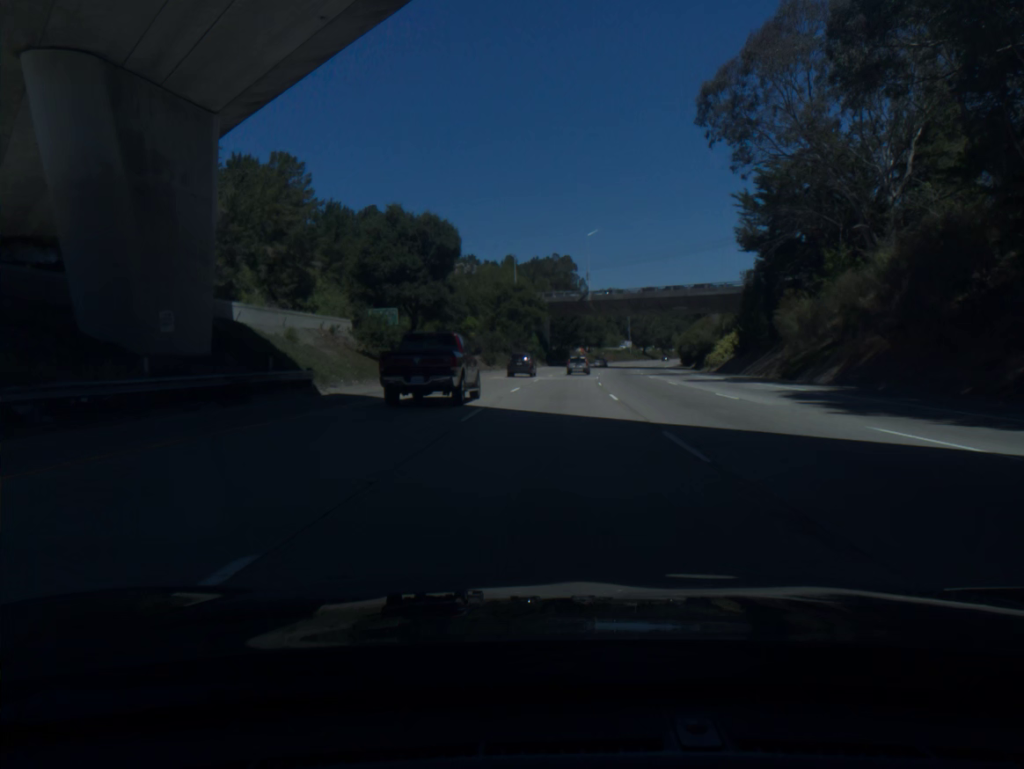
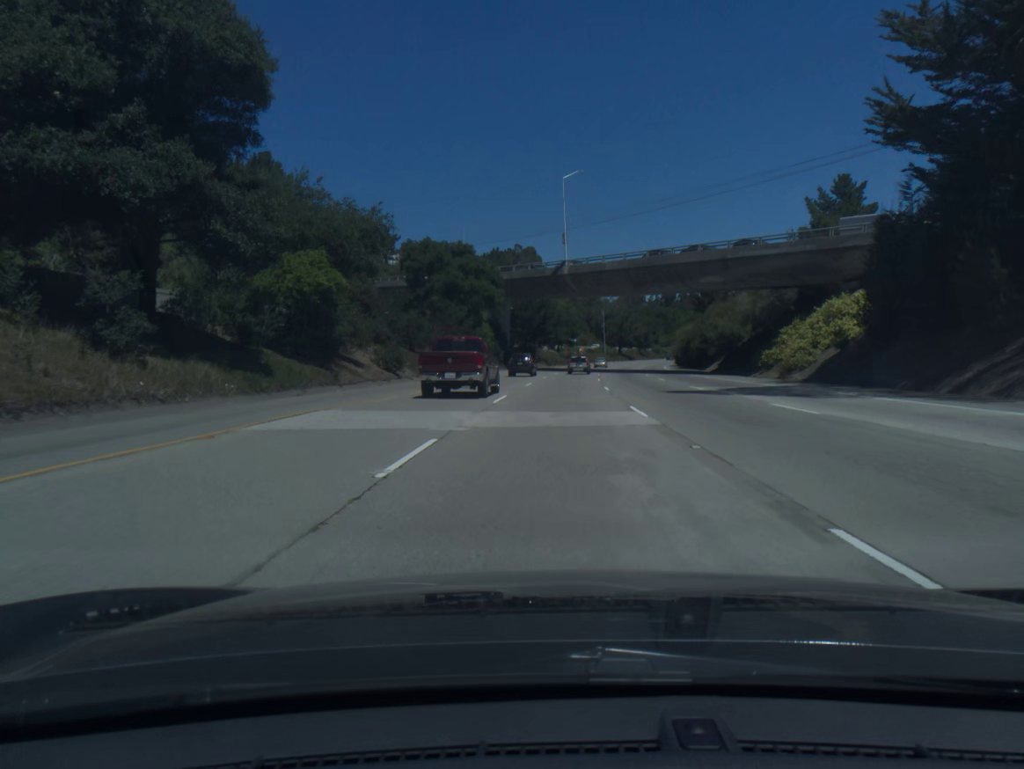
(+0.8, +36.8) m; +3°
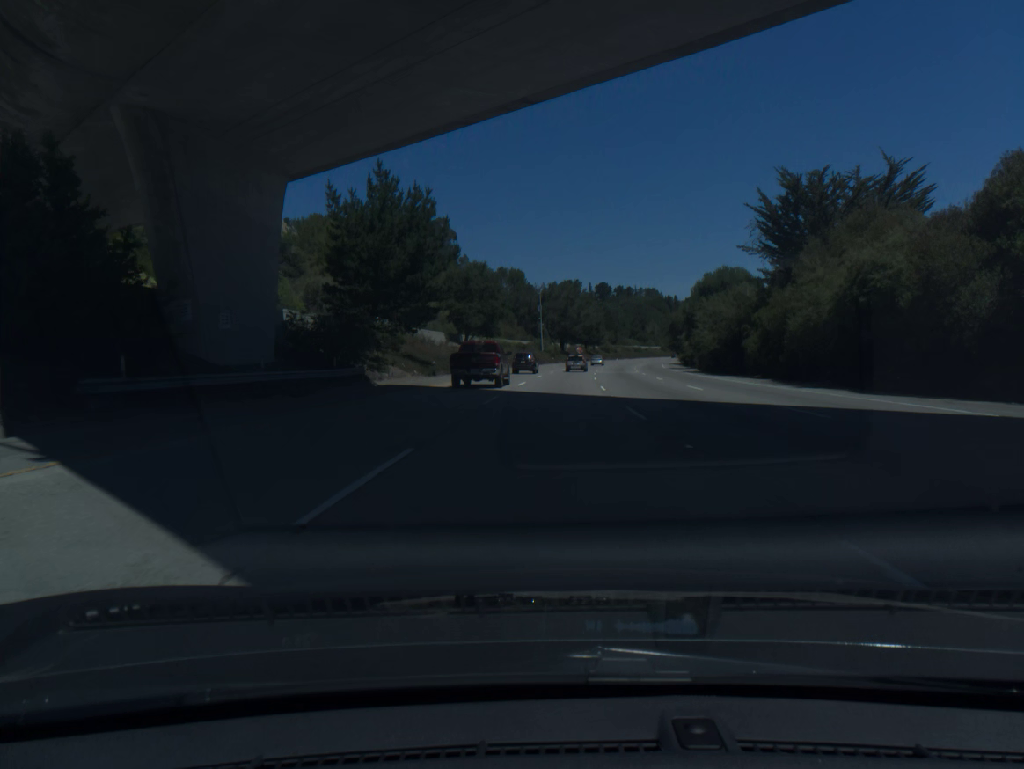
(+3.7, +74.1) m; +5°
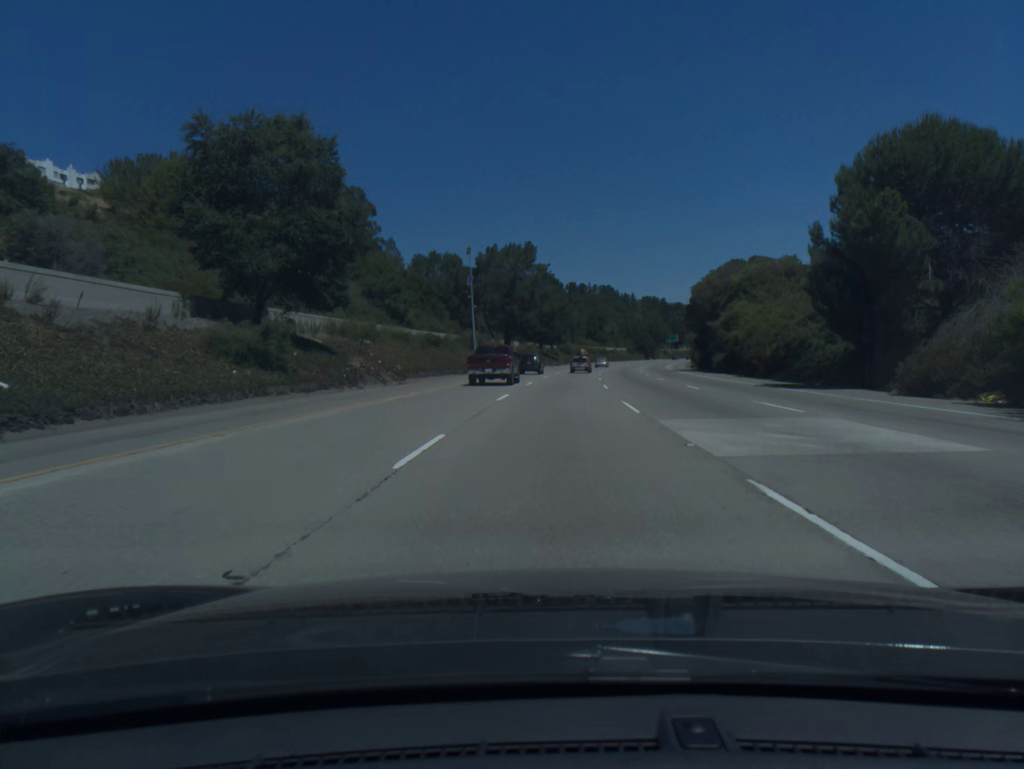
(+1.8, +56.0) m; +4°
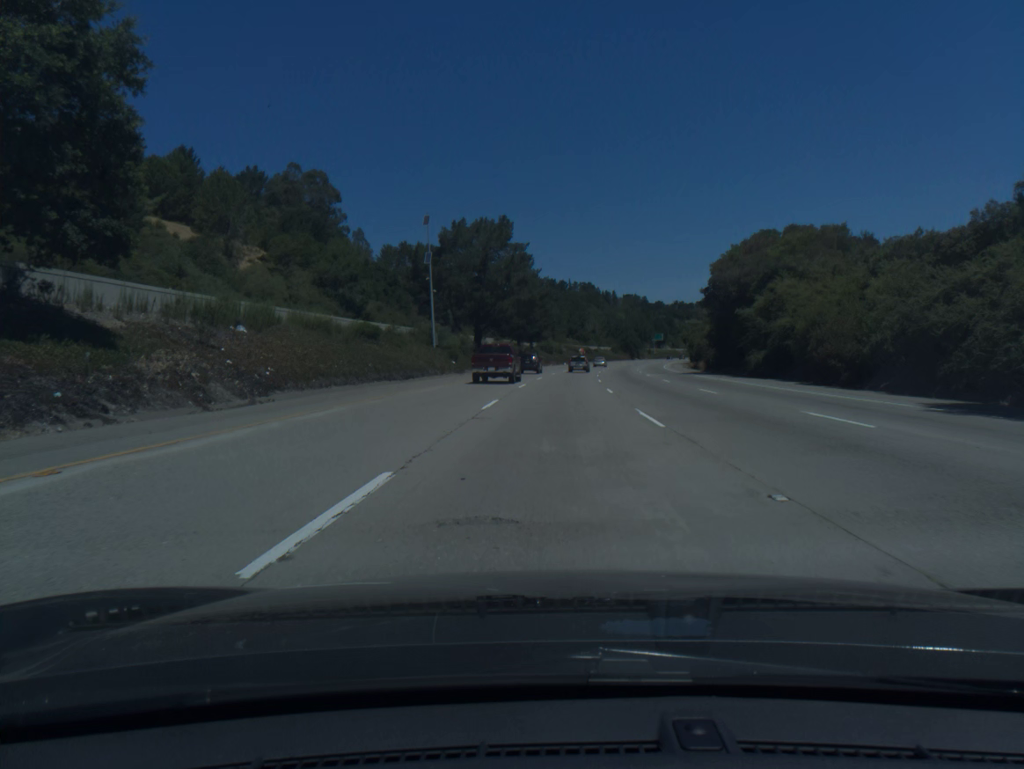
(+0.2, +18.8) m; +1°
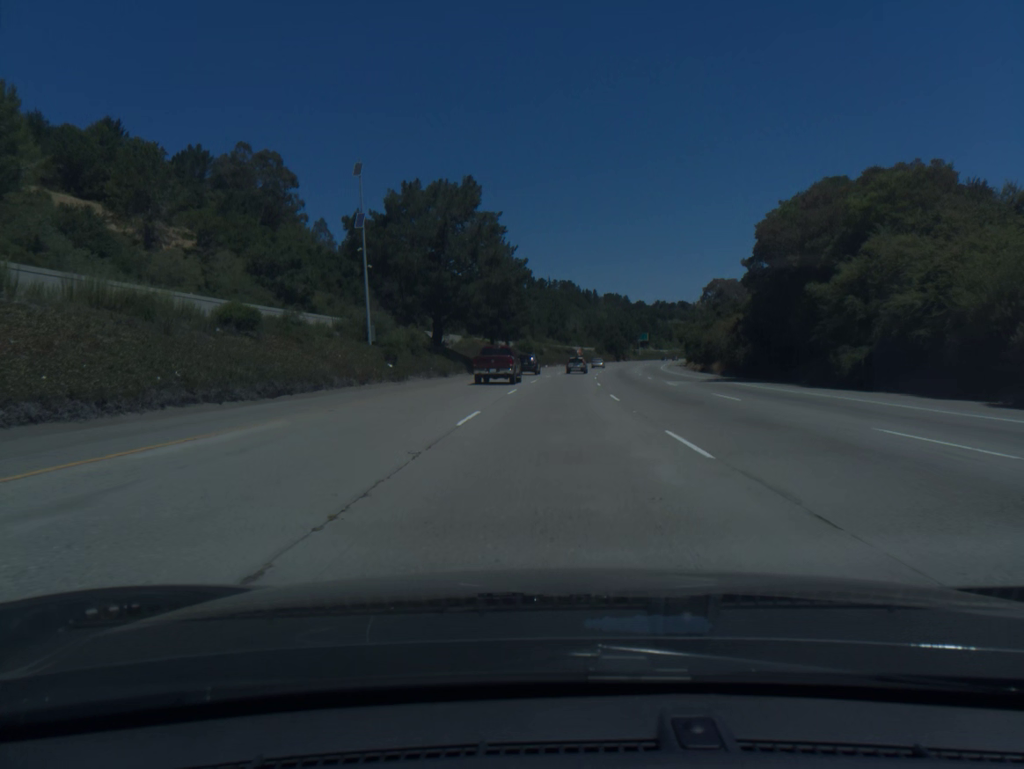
(+0.3, +18.9) m; +2°
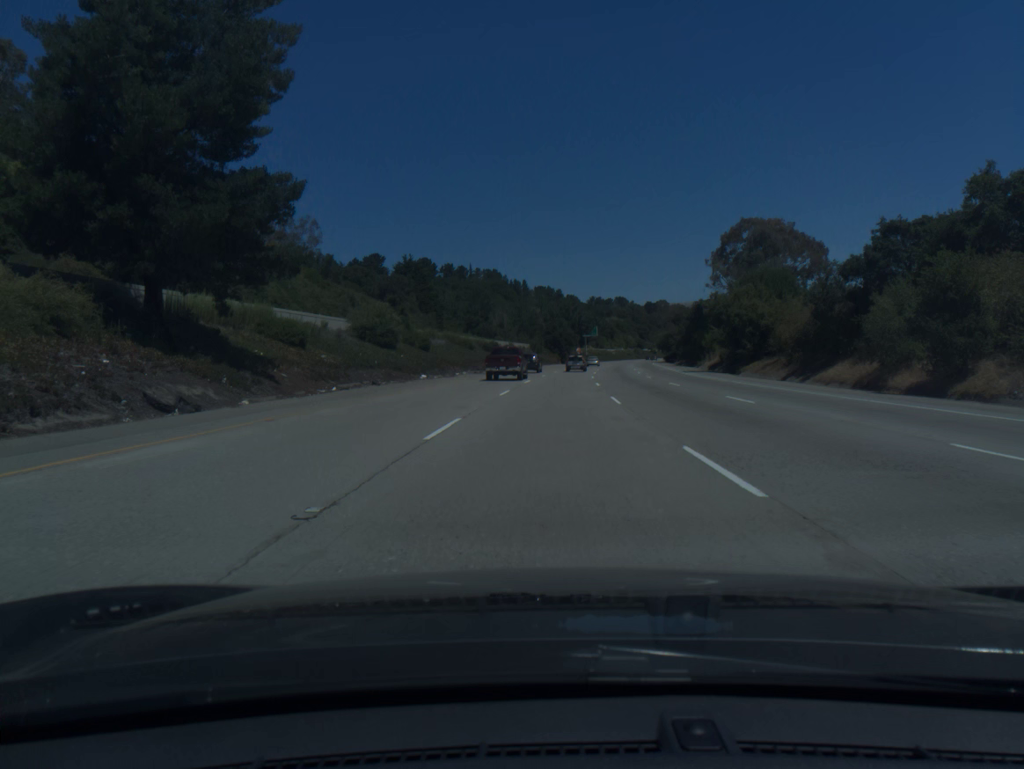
(+3.8, +75.8) m; +5°
